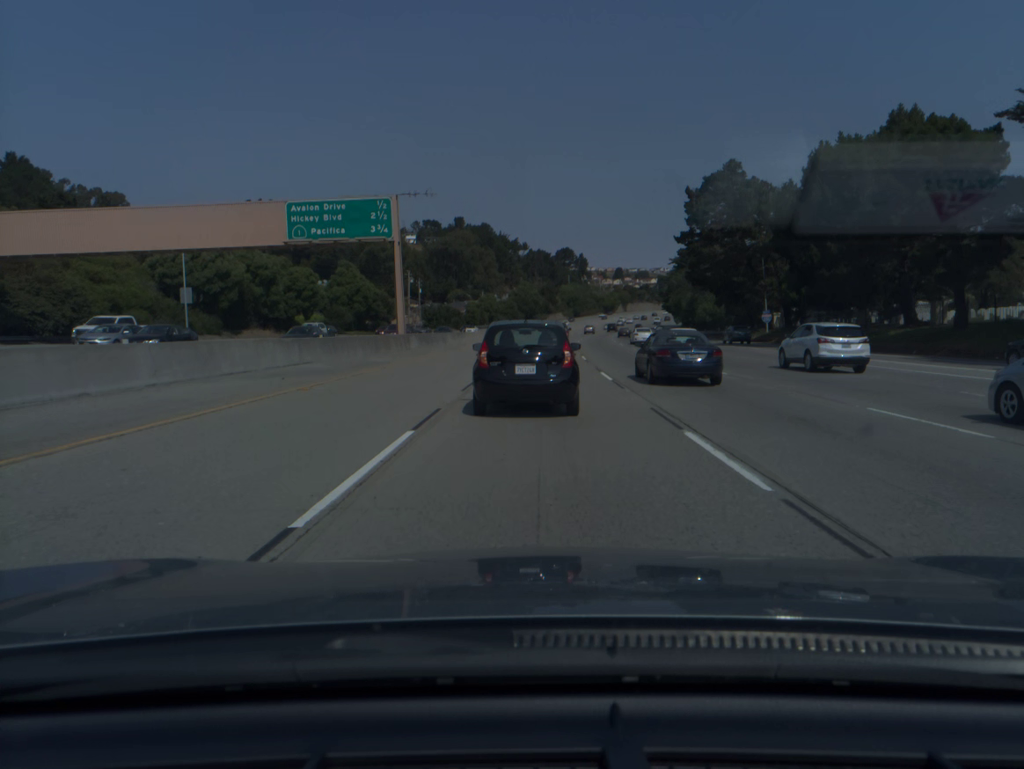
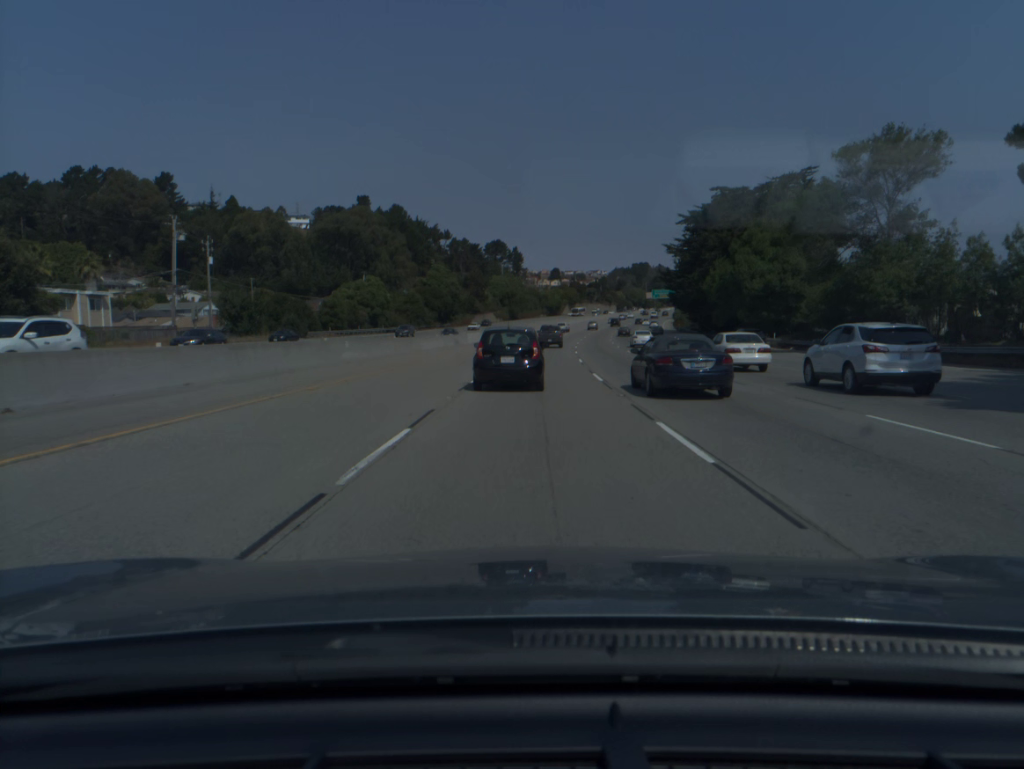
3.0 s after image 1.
(+3.9, +86.0) m; +5°
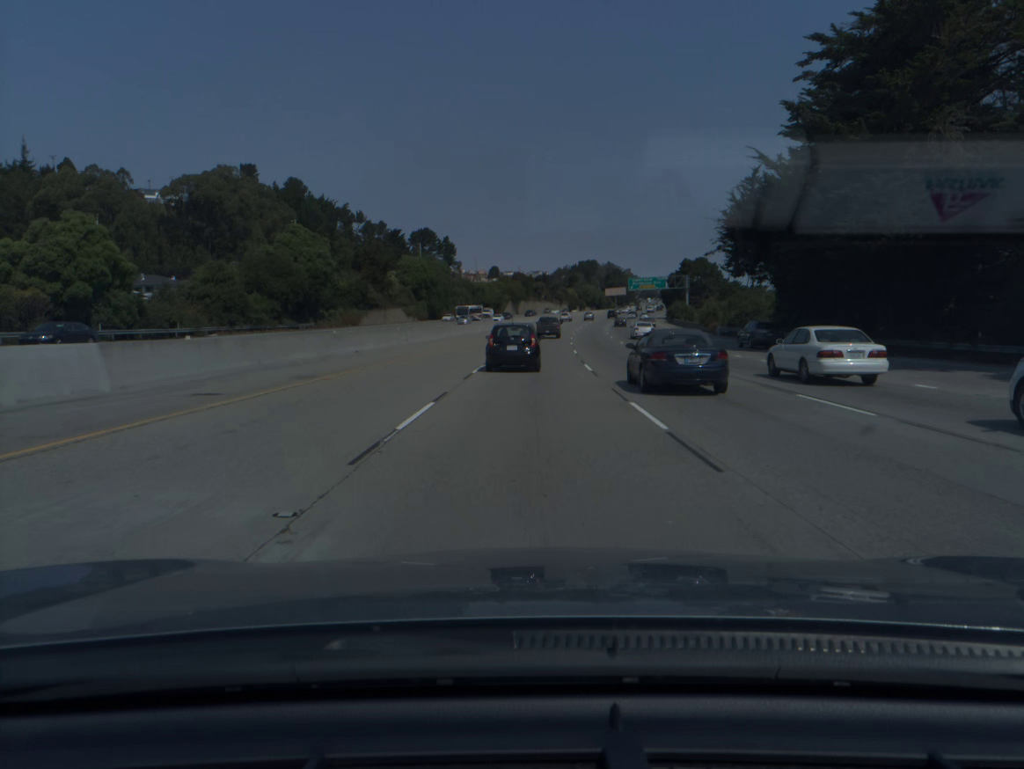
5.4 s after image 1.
(+2.6, +70.5) m; +4°
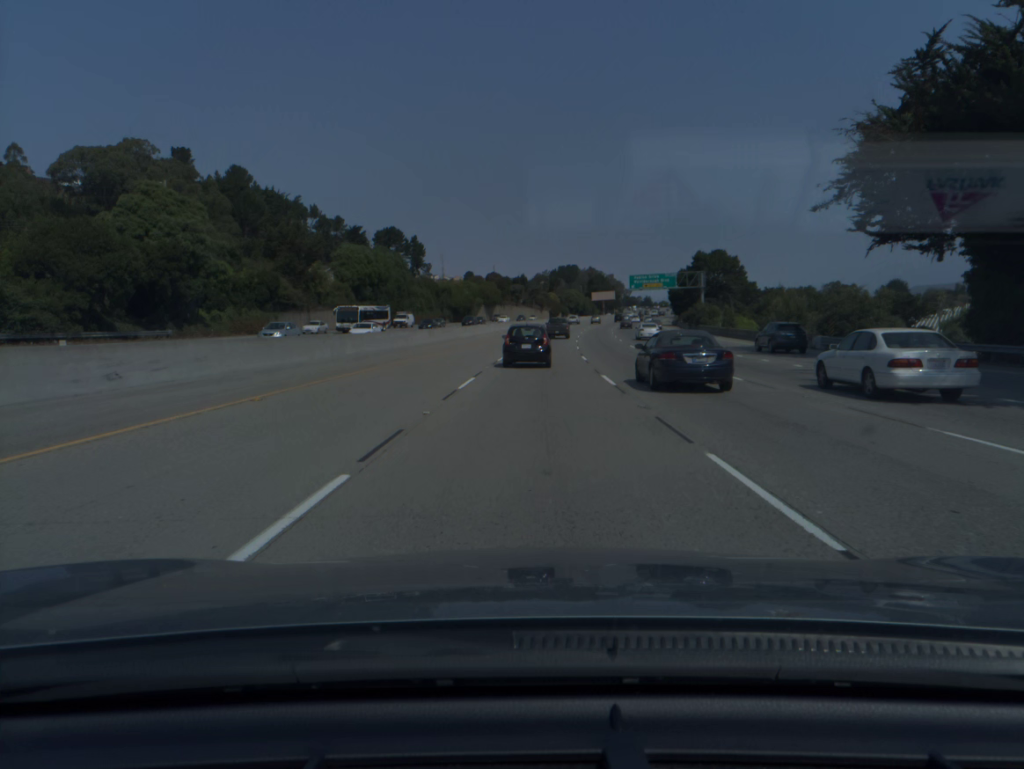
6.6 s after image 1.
(+0.4, +34.9) m; +2°
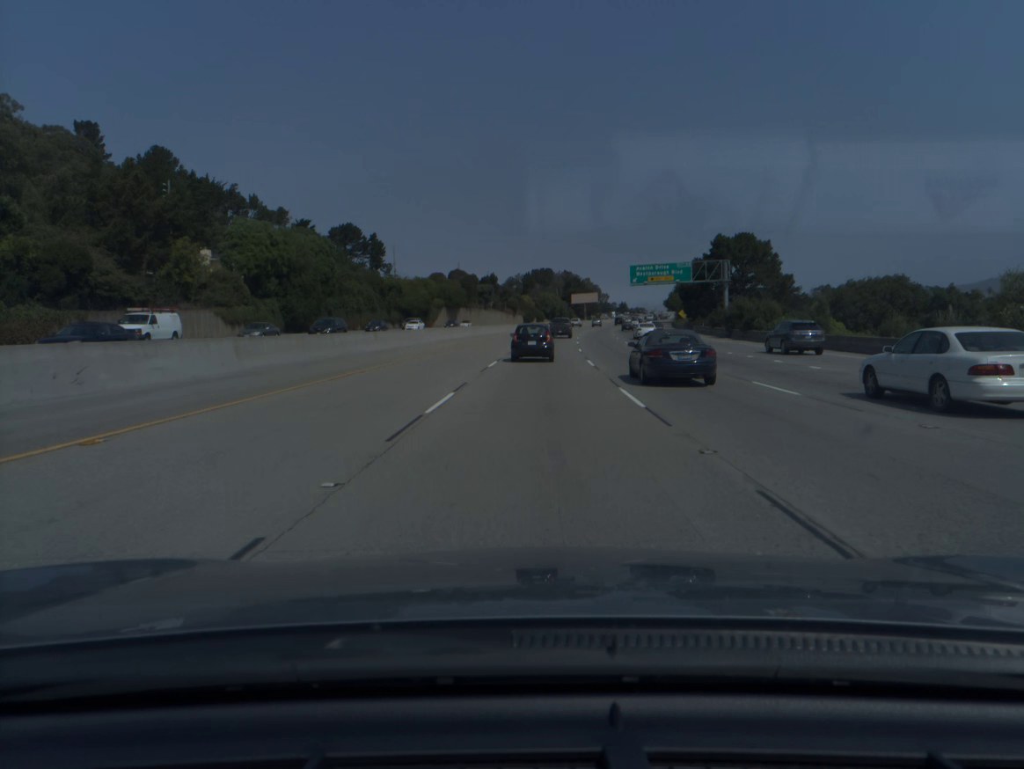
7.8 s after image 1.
(+0.7, +34.6) m; +2°
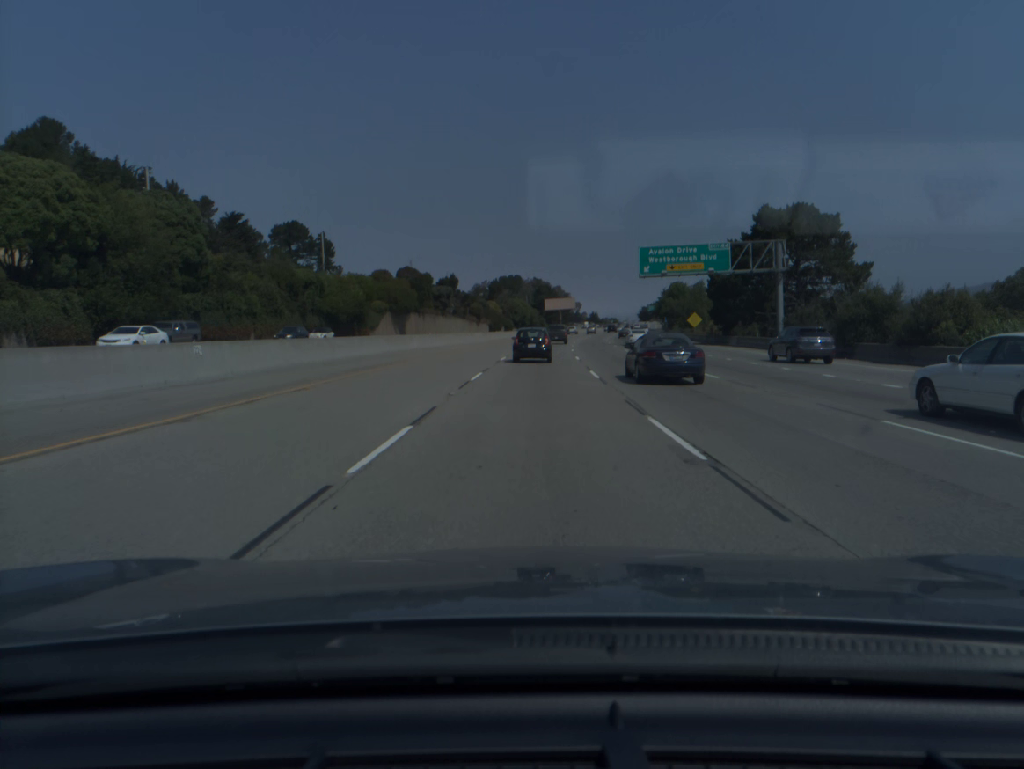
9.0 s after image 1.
(+0.7, +34.4) m; +2°
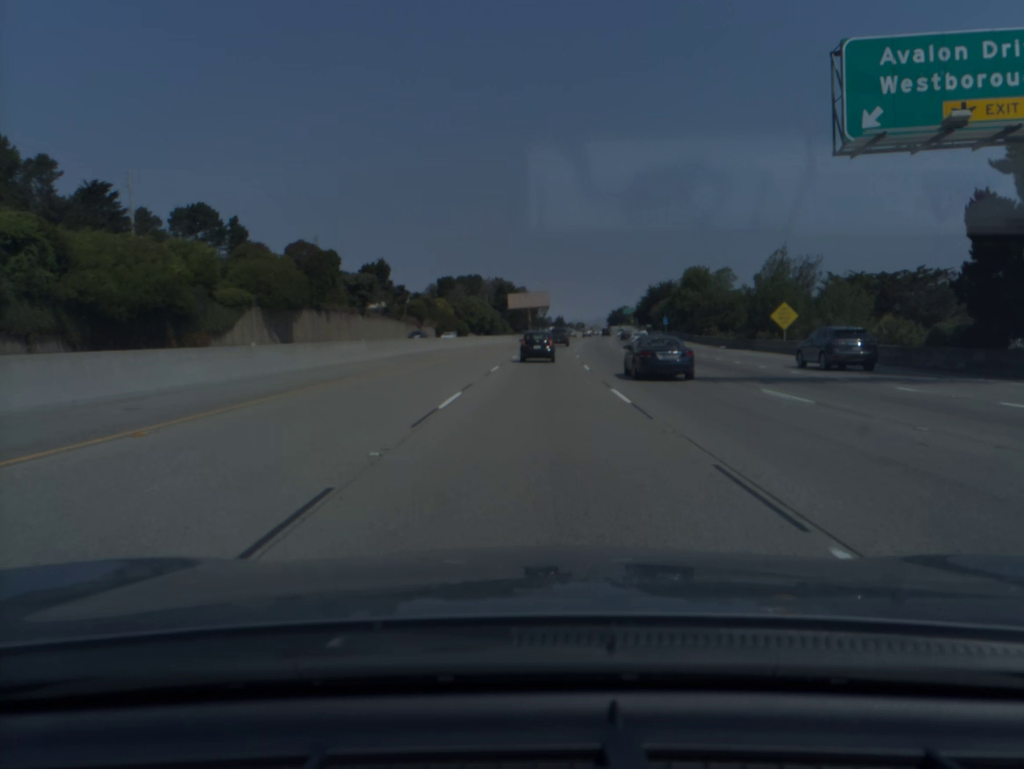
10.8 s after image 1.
(+1.2, +51.5) m; +3°
